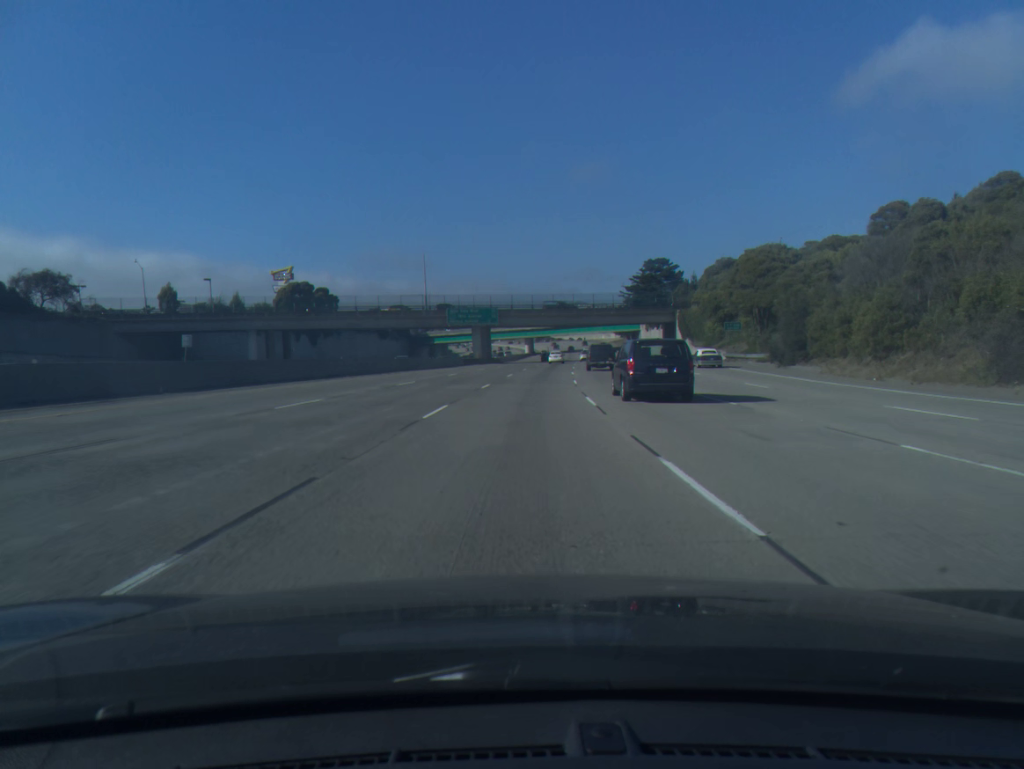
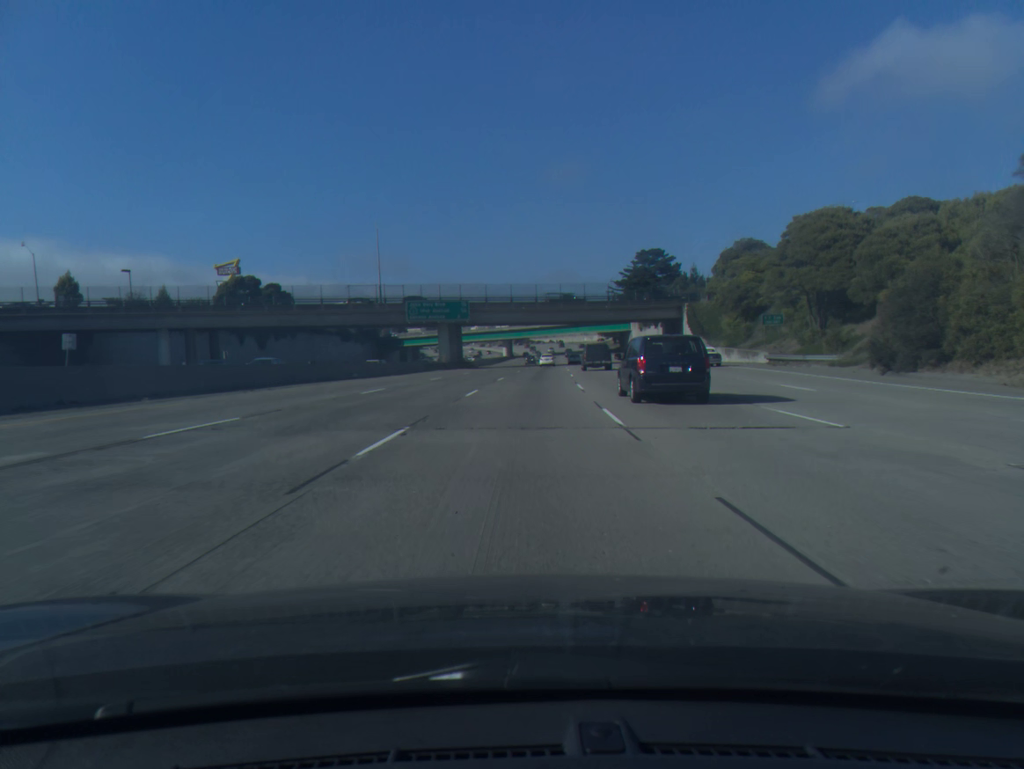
(+0.3, +20.3) m; +2°
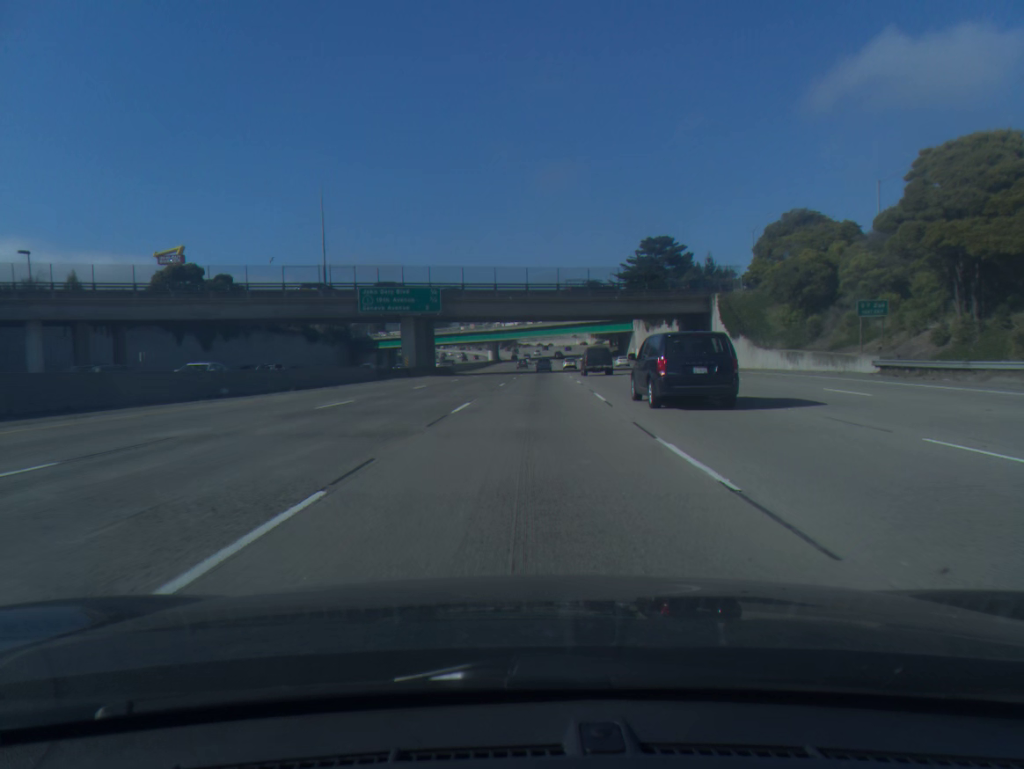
(+0.2, +20.5) m; +1°
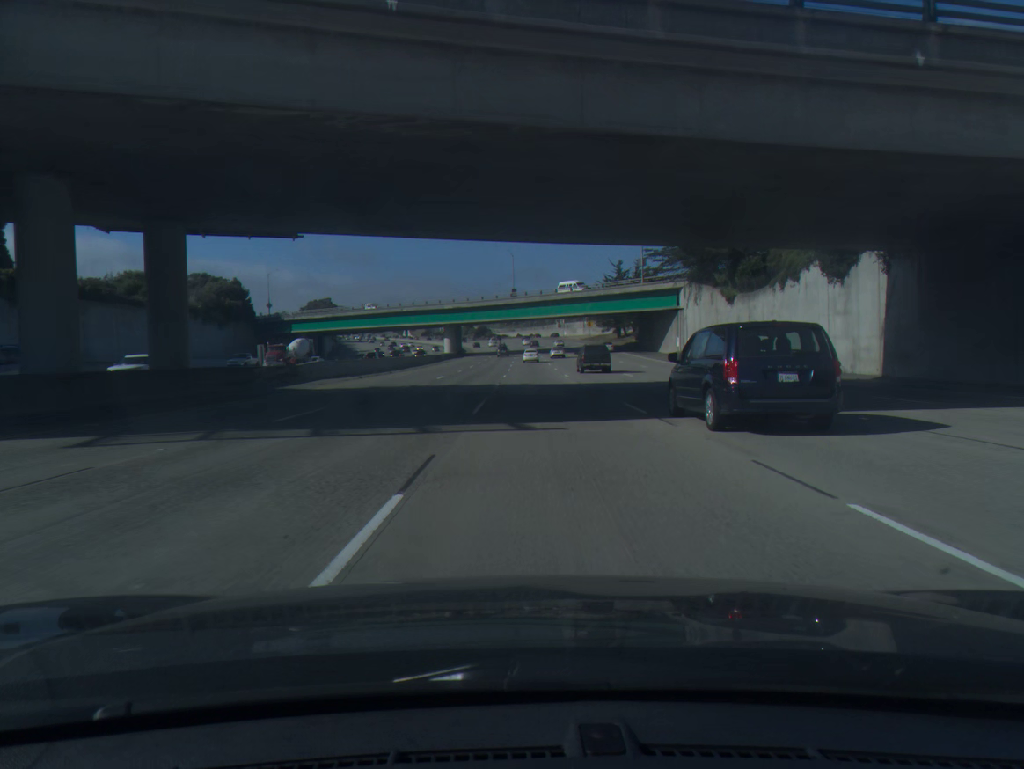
(+1.0, +61.2) m; +2°
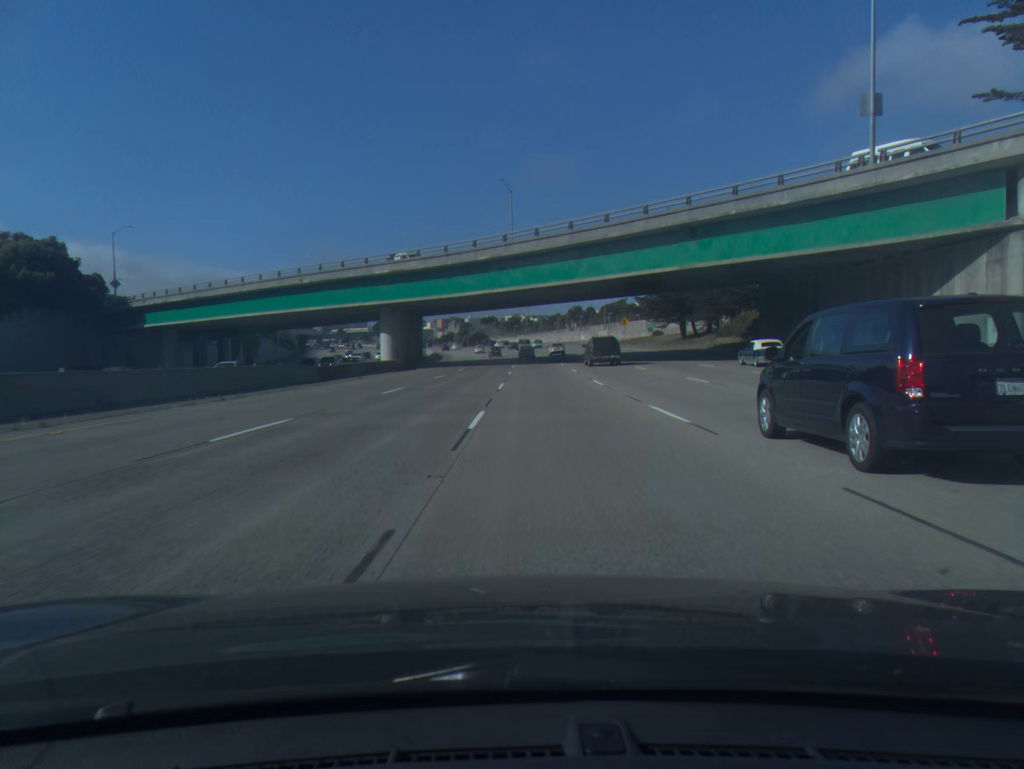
(+0.1, +60.3) m; 0°
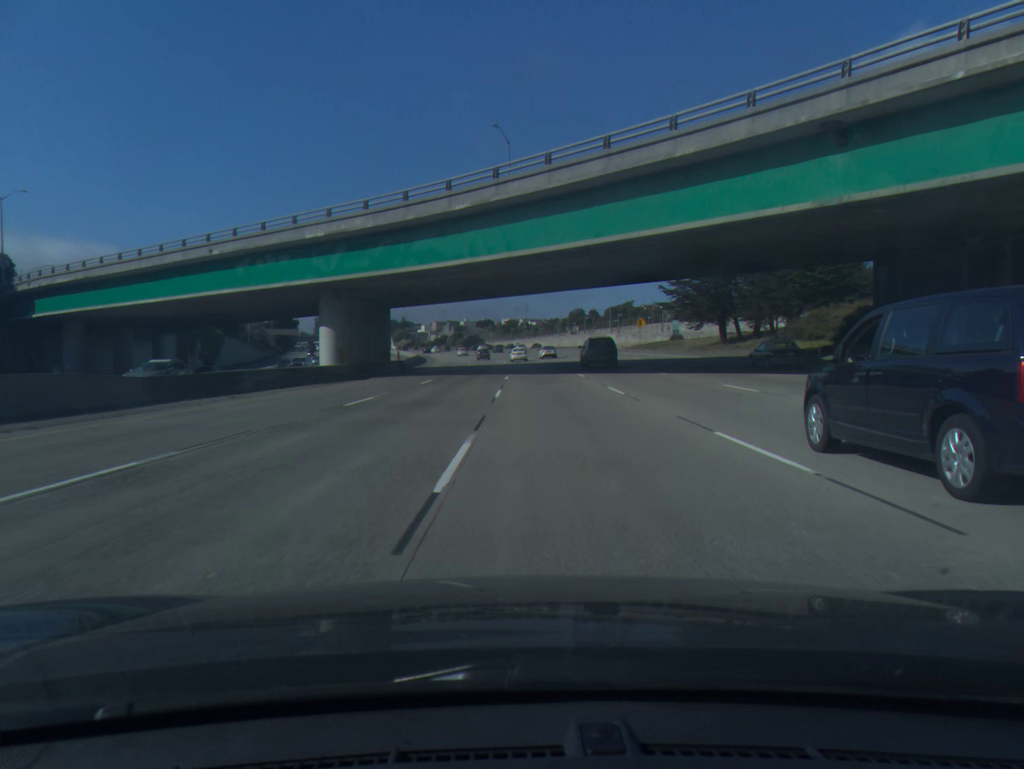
(0.0, +19.9) m; 0°
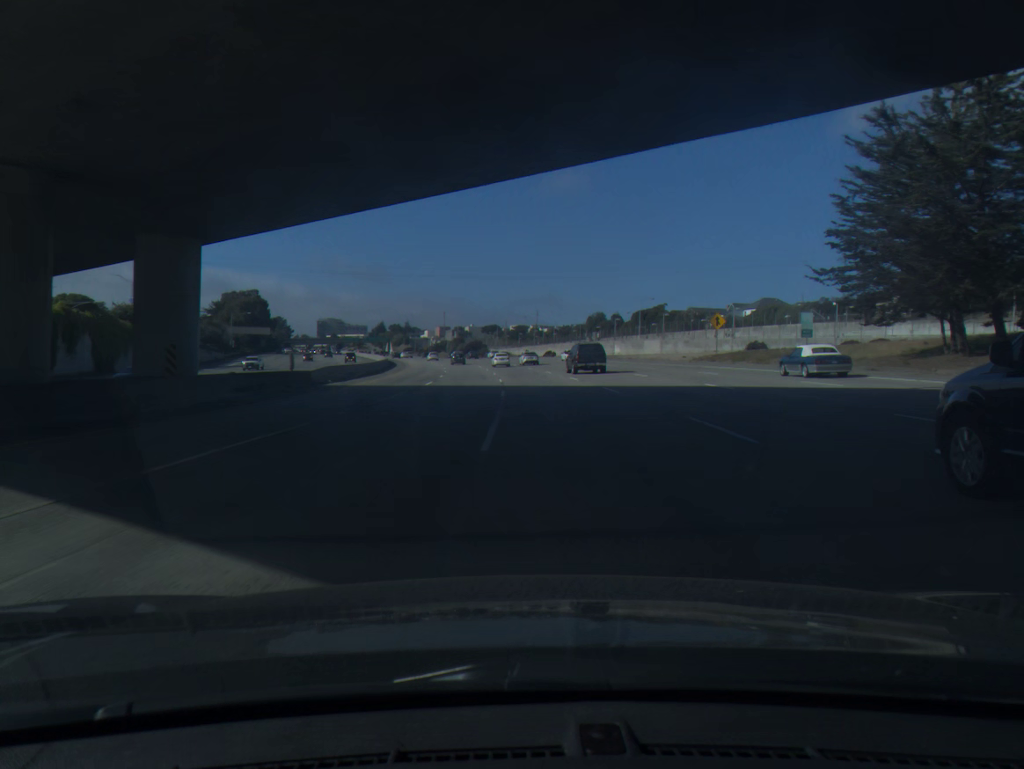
(0.0, +39.9) m; 0°
